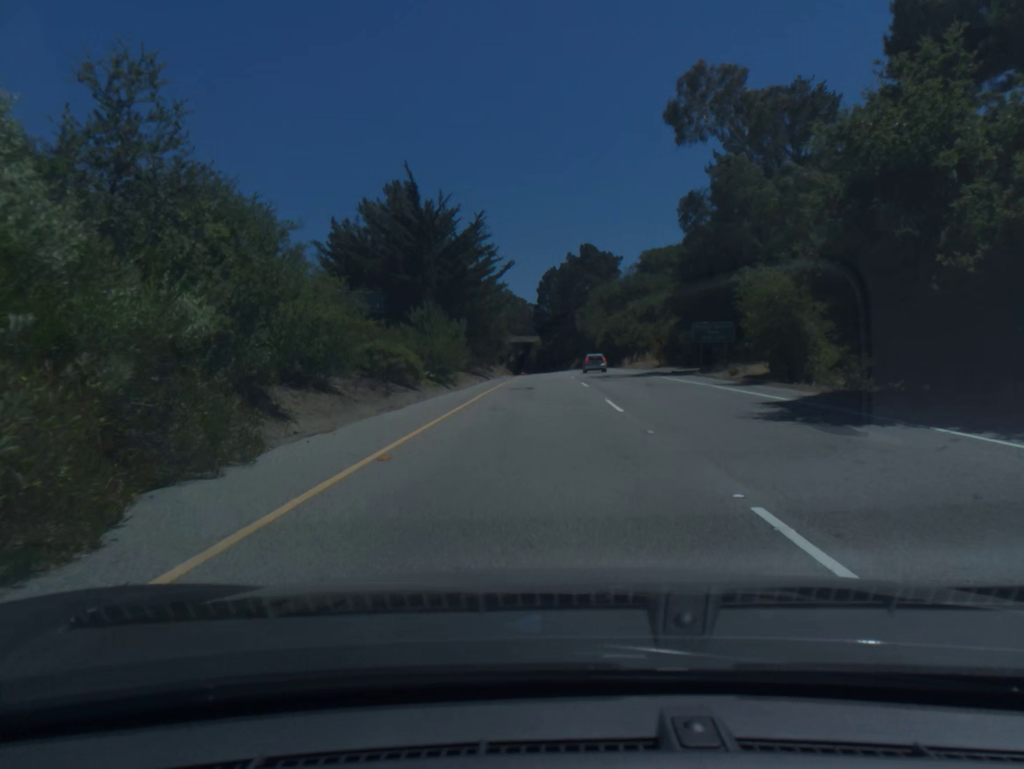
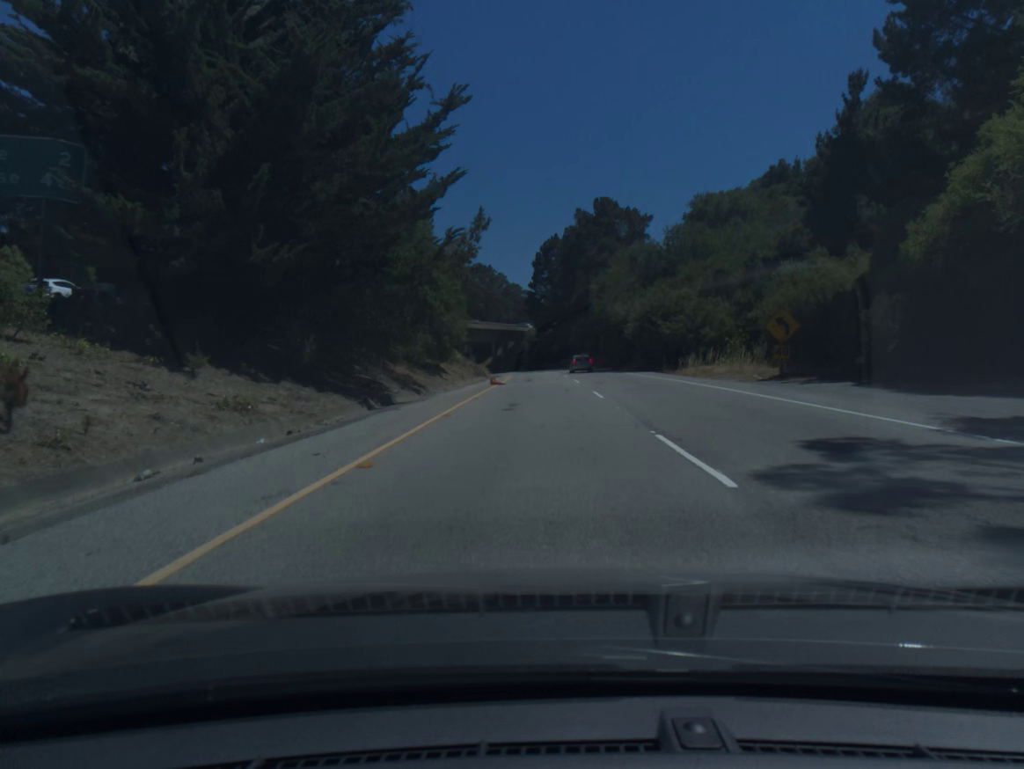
(+0.1, +38.7) m; +1°
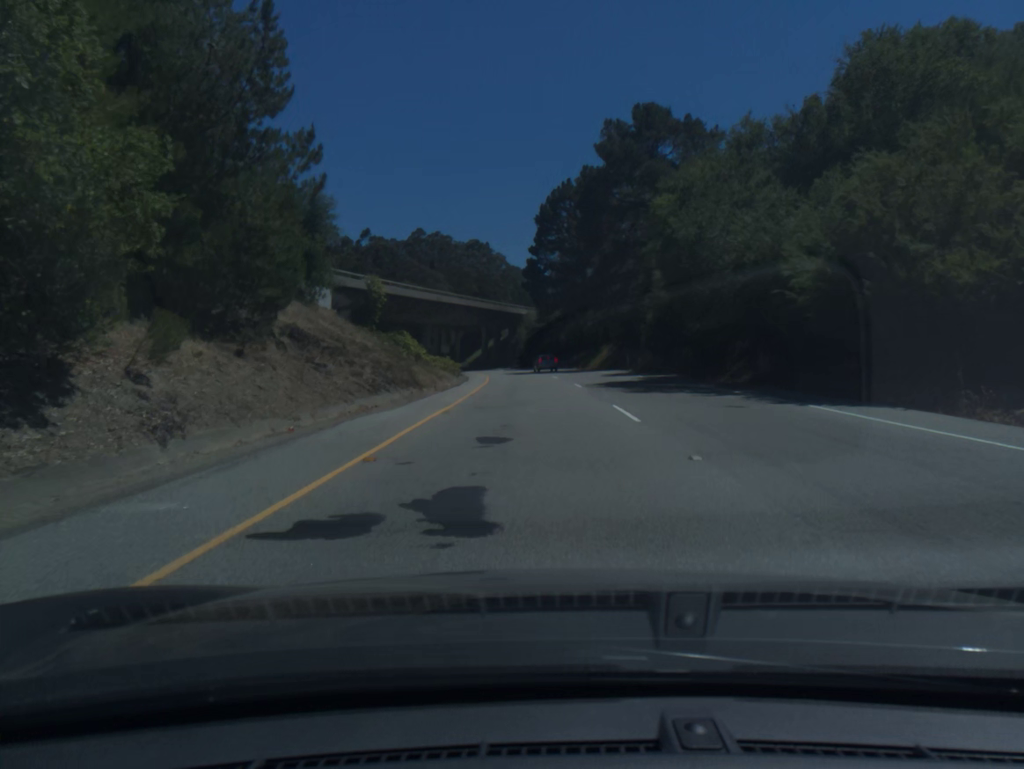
(-0.1, +37.8) m; 0°
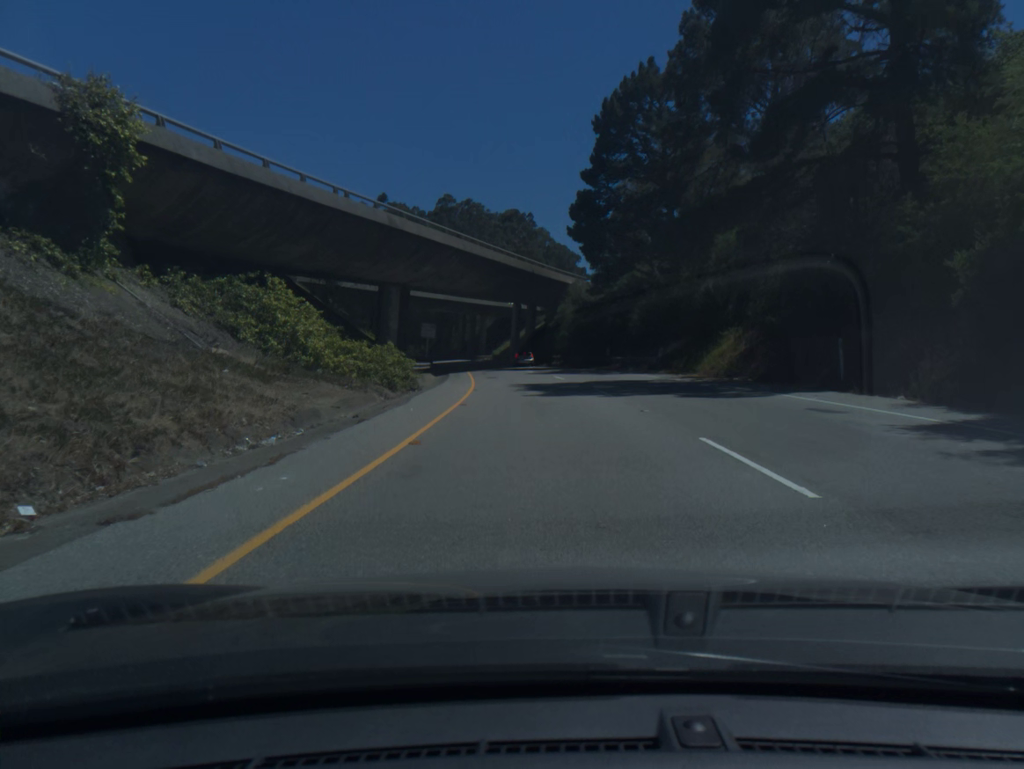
(-0.8, +37.4) m; -3°
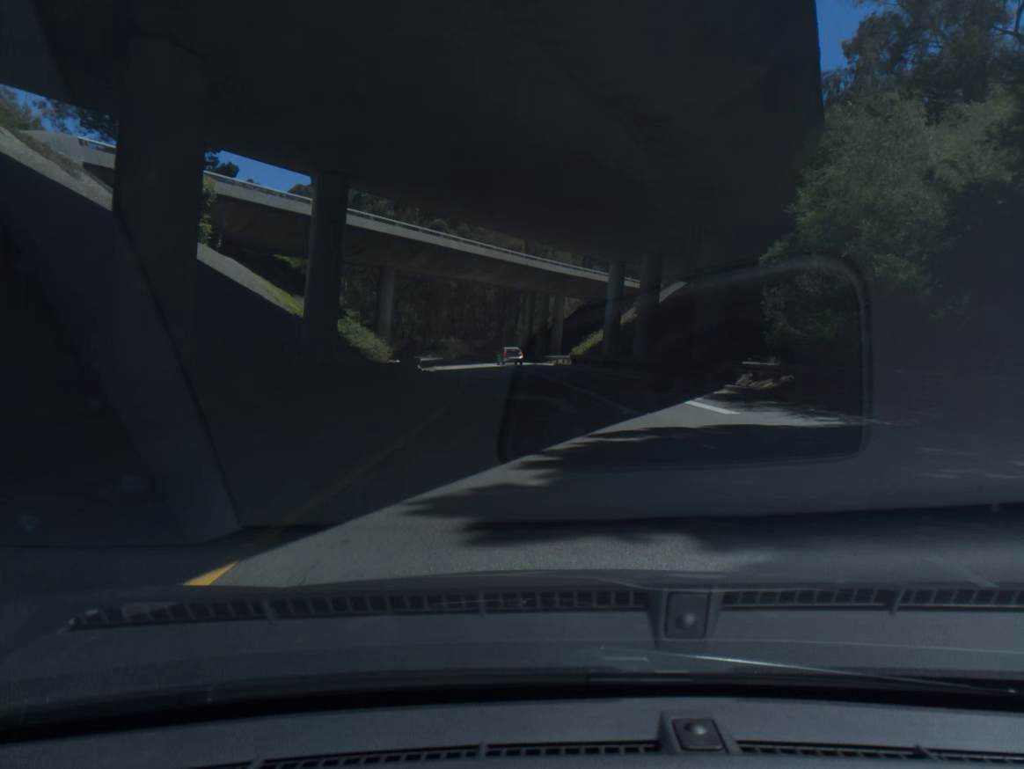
(-2.4, +50.0) m; -5°
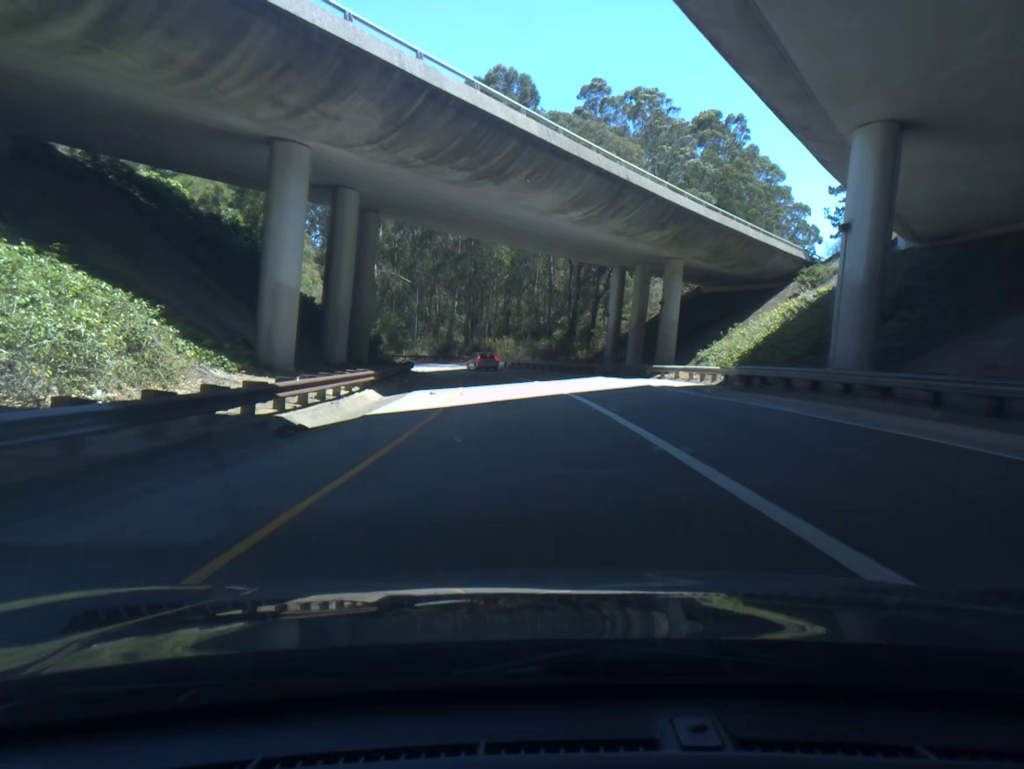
(-1.6, +37.3) m; -5°
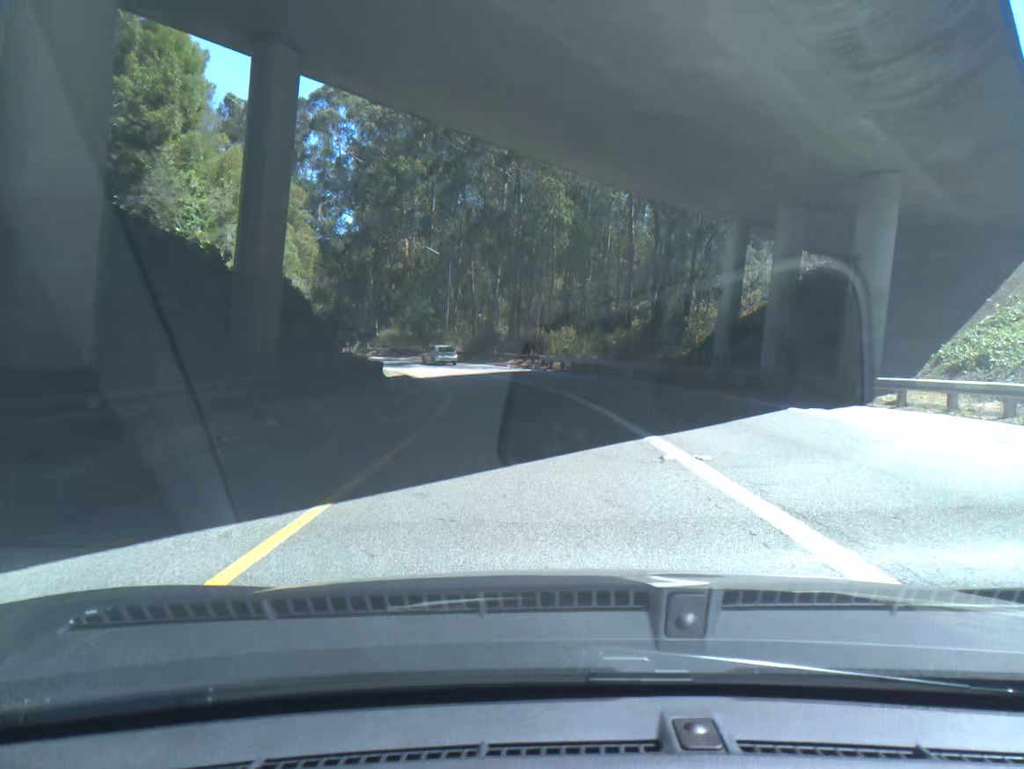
(-0.8, +24.5) m; -4°
